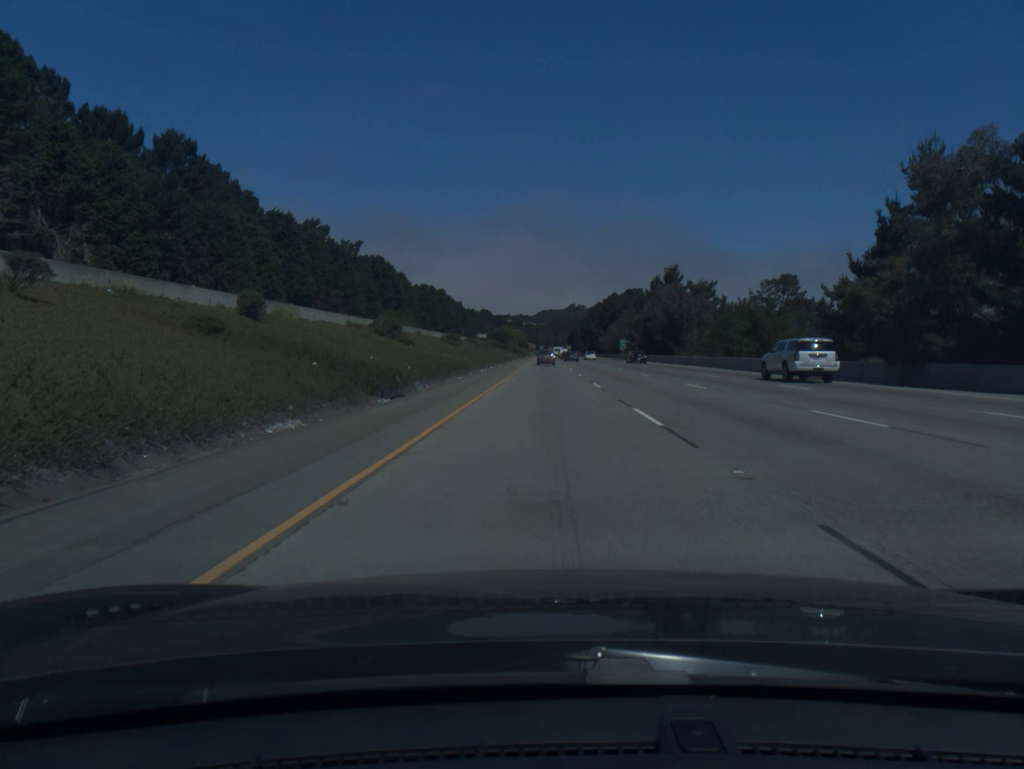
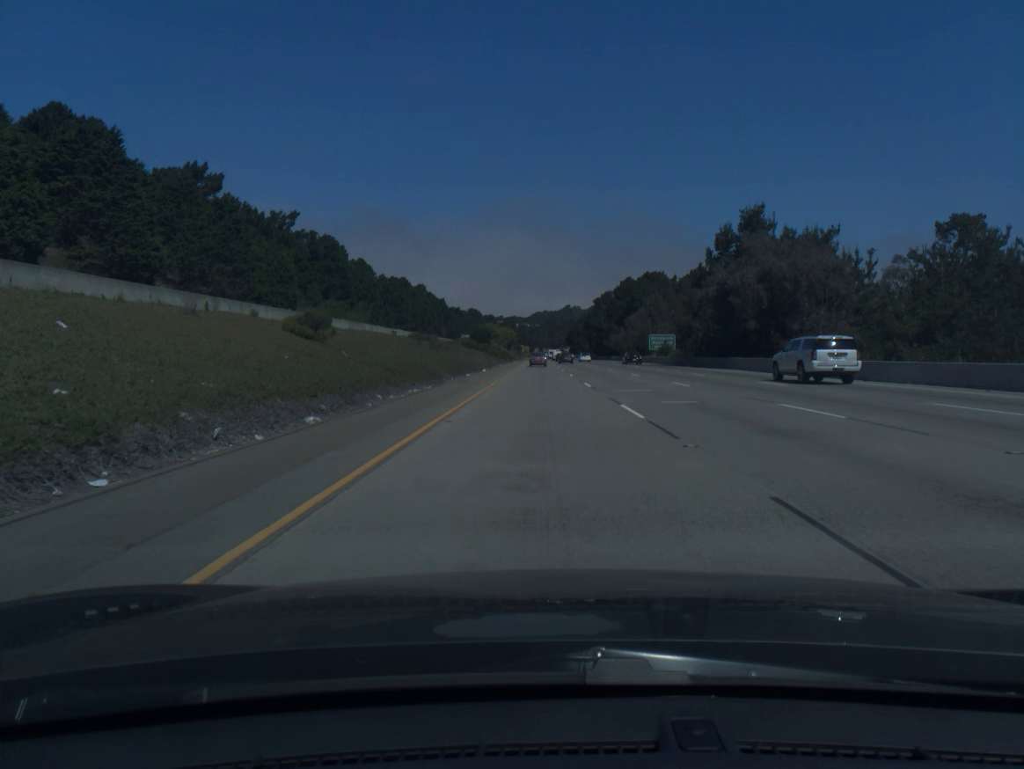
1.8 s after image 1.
(+0.3, +56.9) m; 0°
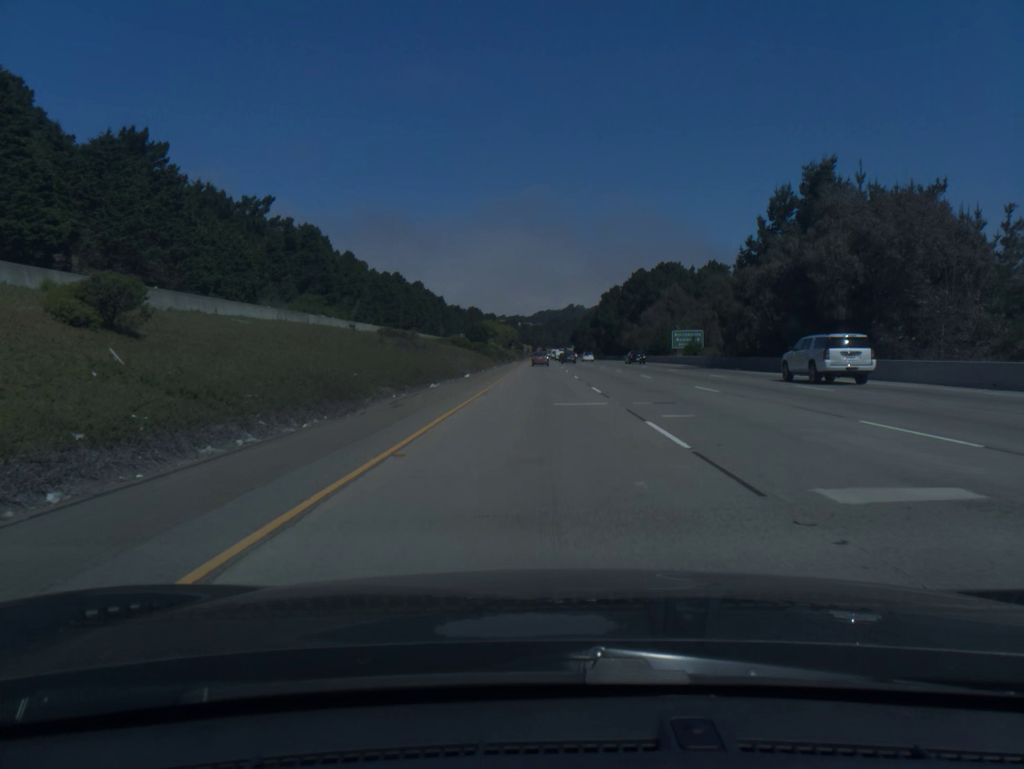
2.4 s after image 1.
(0.0, +19.1) m; 0°
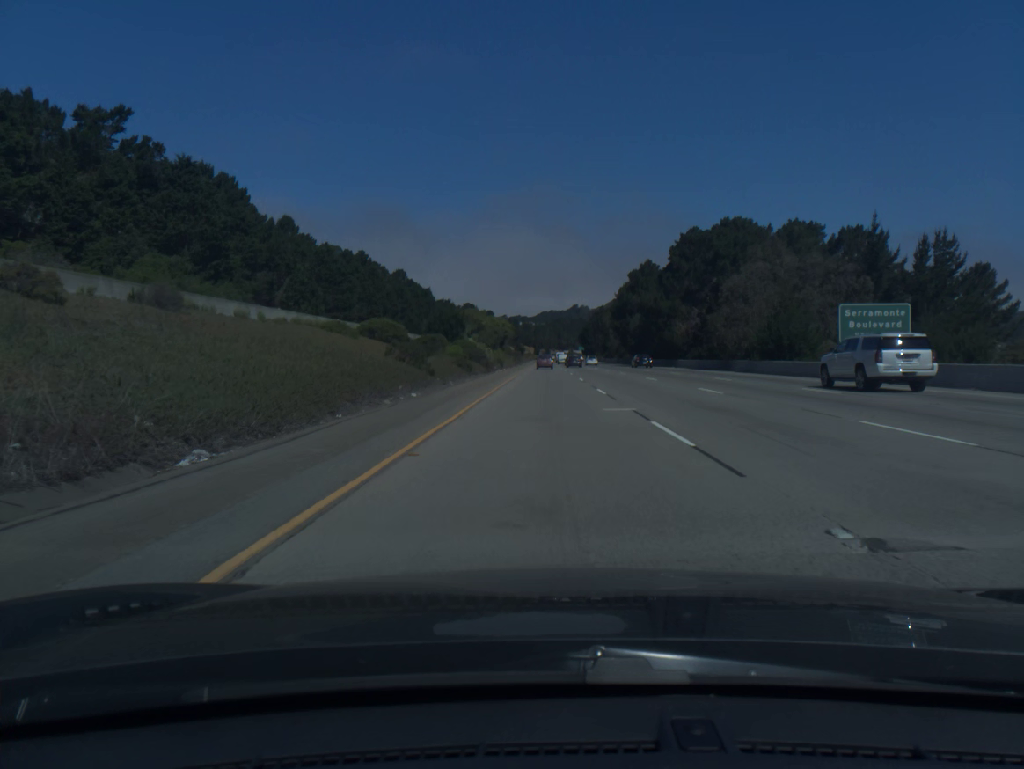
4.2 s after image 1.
(-0.2, +58.0) m; 0°
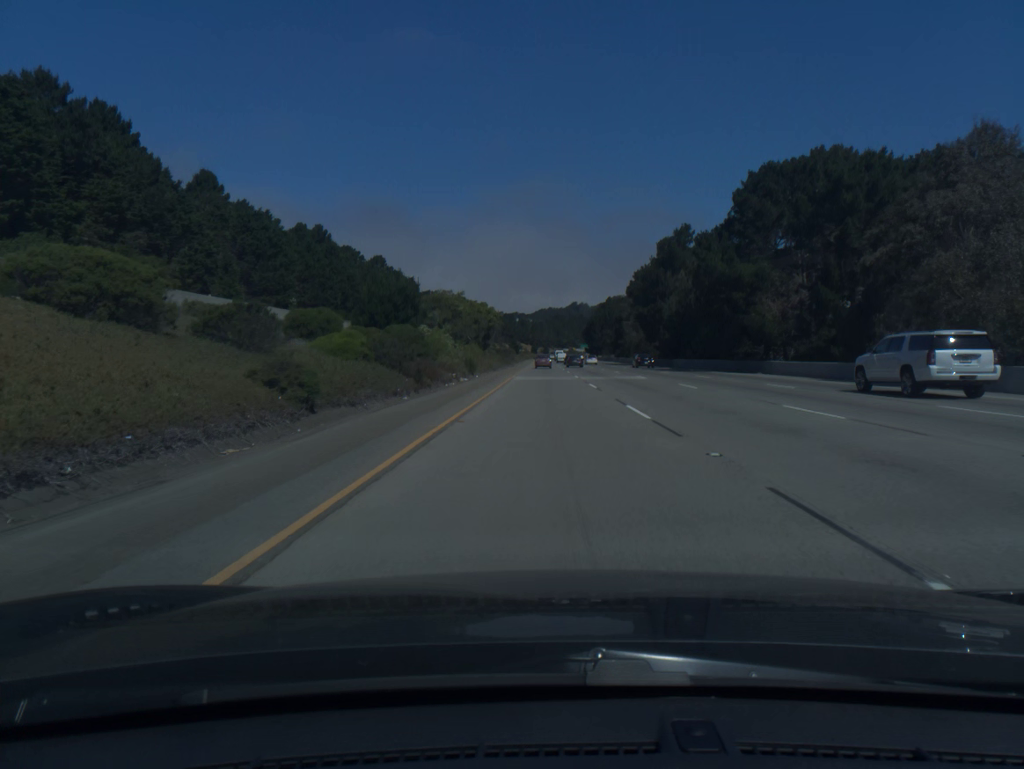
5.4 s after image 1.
(0.0, +39.2) m; 0°
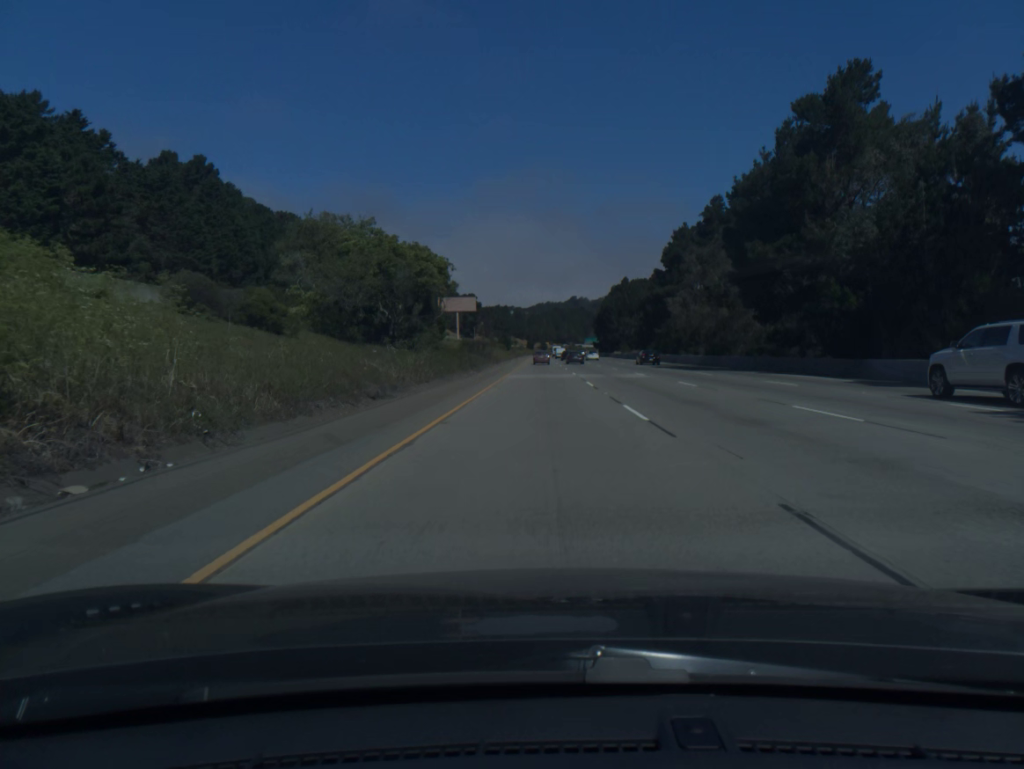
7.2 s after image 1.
(+0.2, +59.3) m; 0°
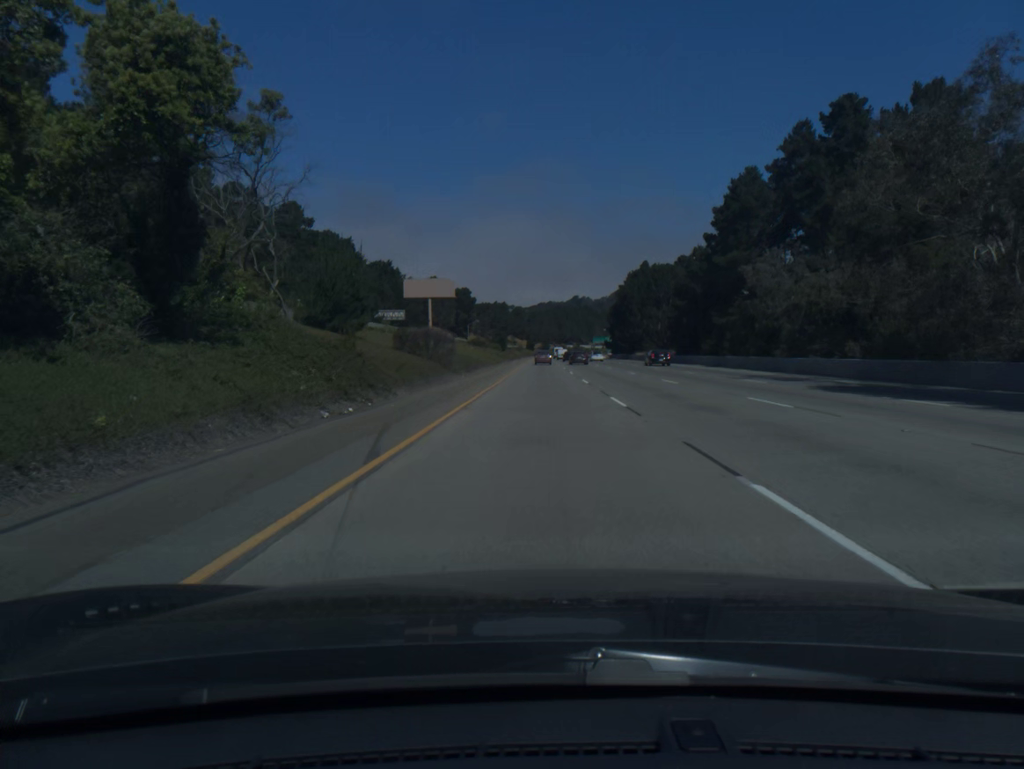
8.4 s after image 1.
(-0.1, +39.9) m; 0°
